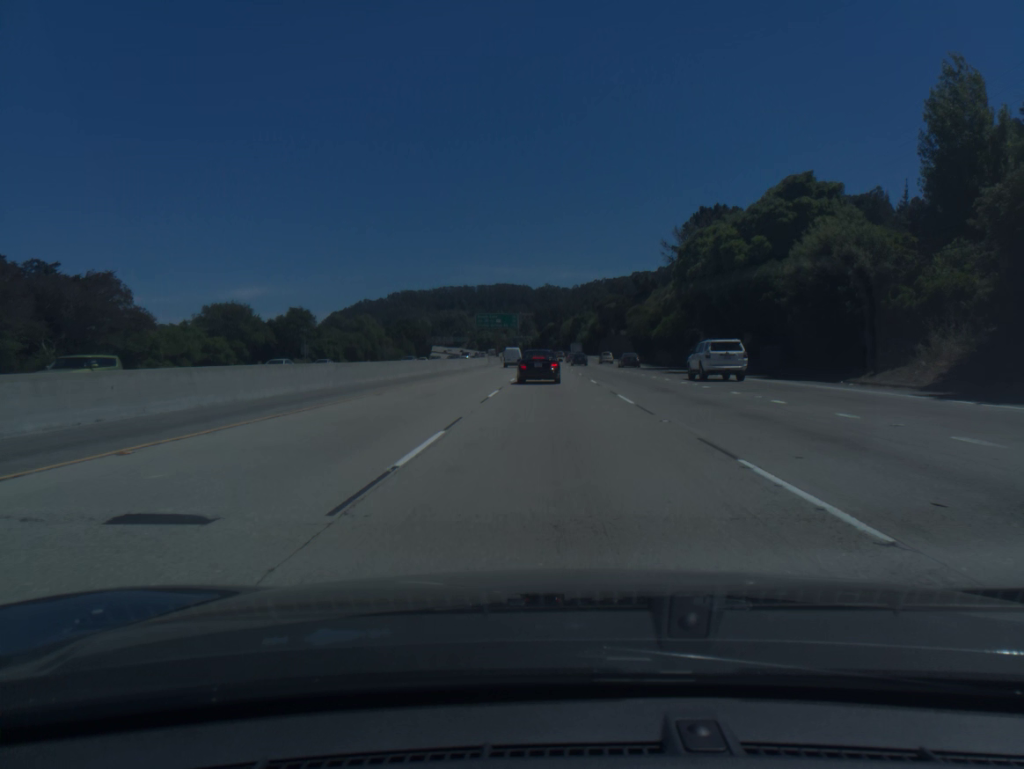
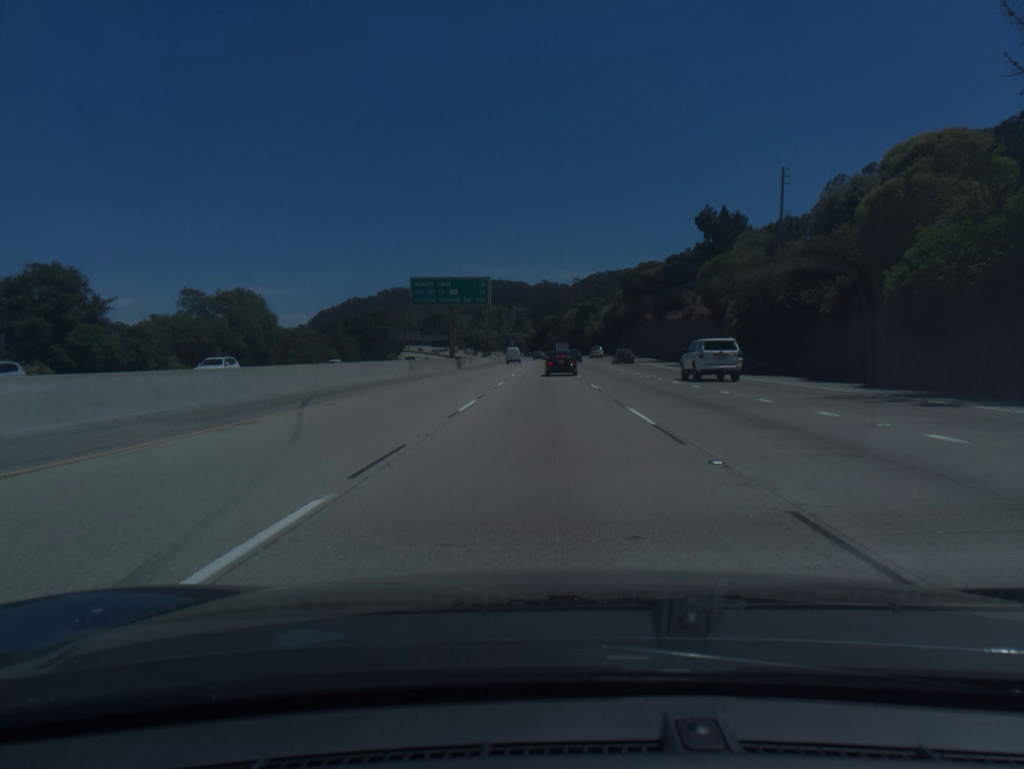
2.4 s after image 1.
(+0.4, +62.7) m; 0°
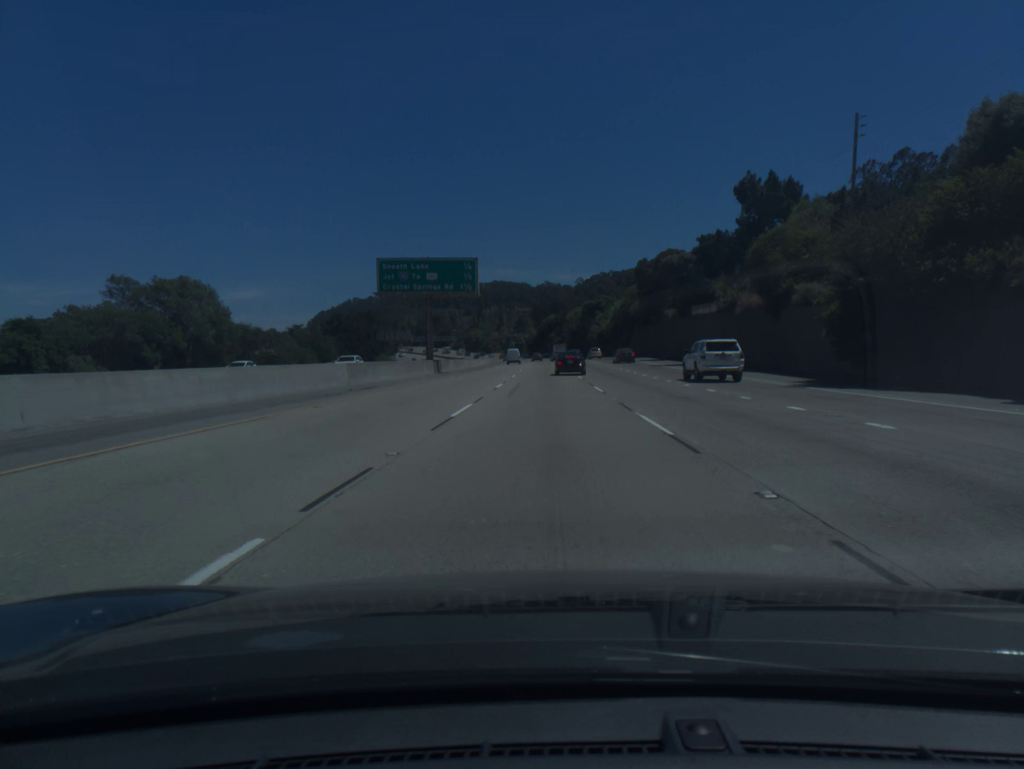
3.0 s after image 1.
(0.0, +15.7) m; 0°
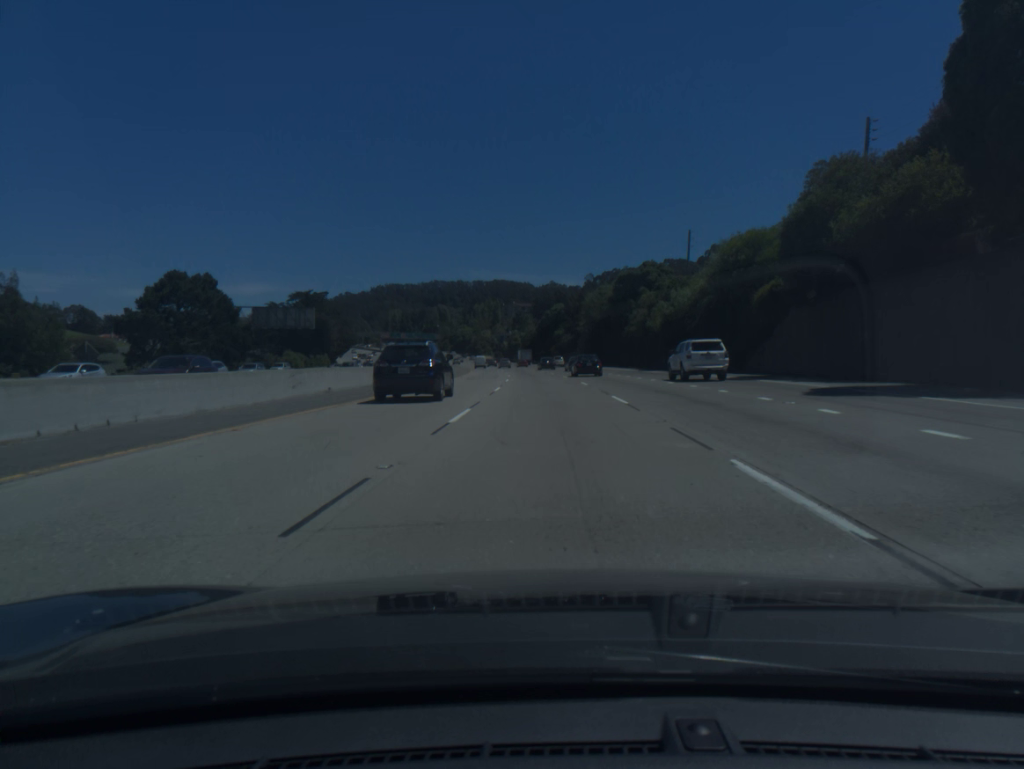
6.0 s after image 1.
(-0.2, +78.1) m; 0°
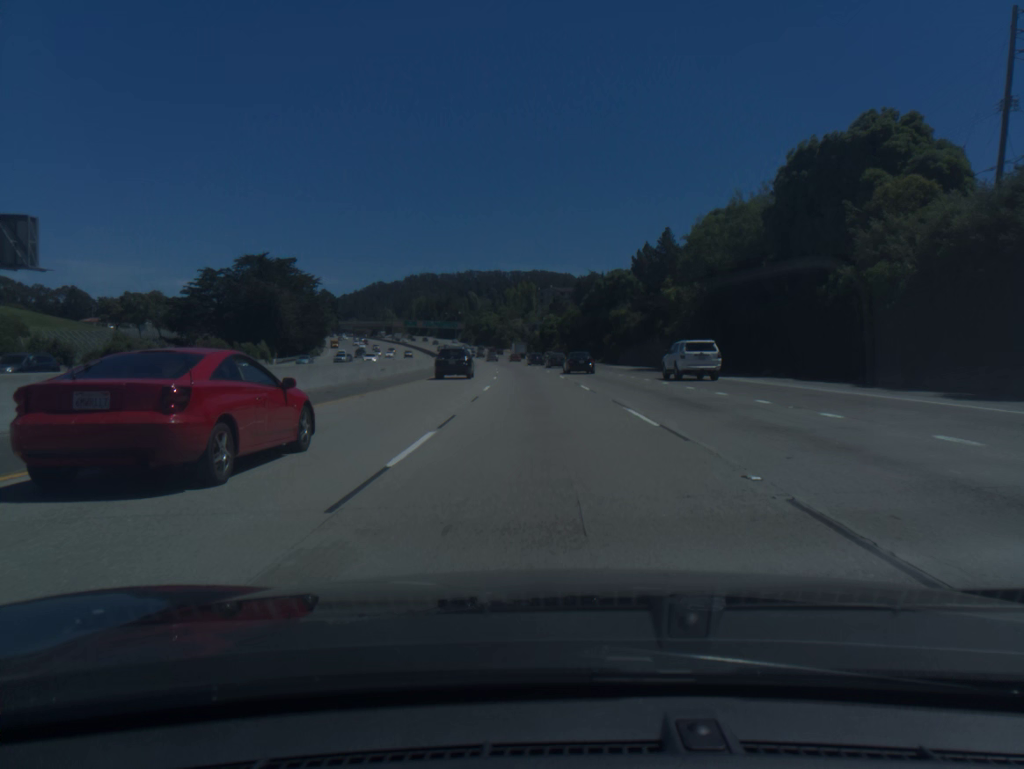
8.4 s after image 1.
(-1.2, +63.1) m; -3°
